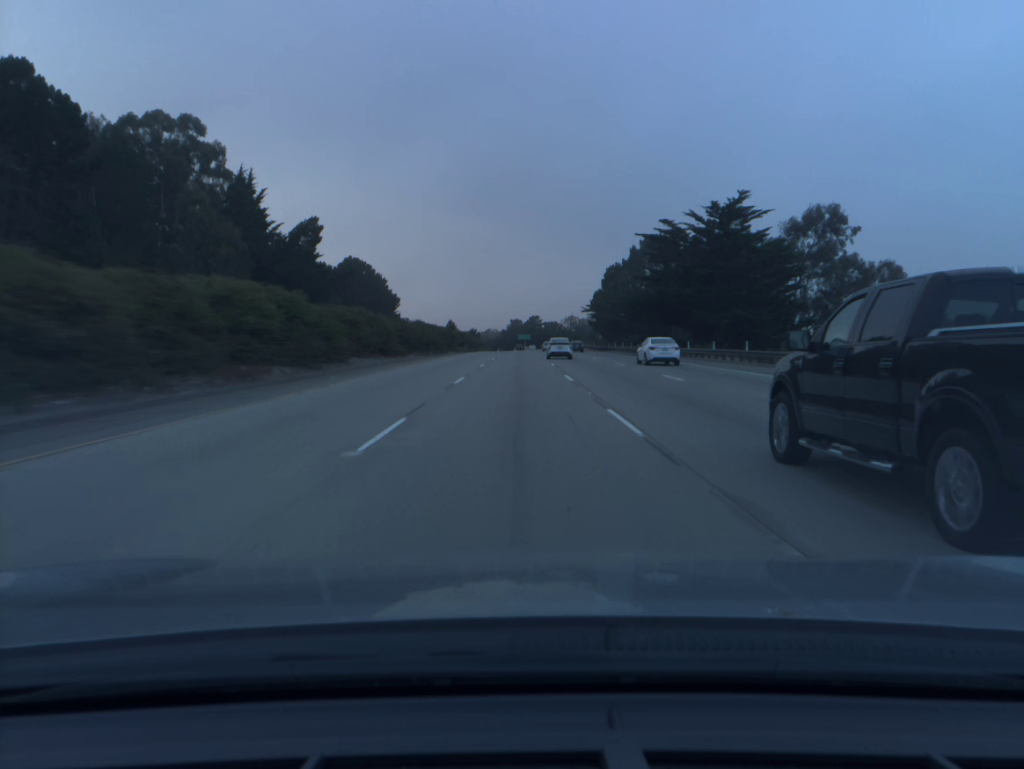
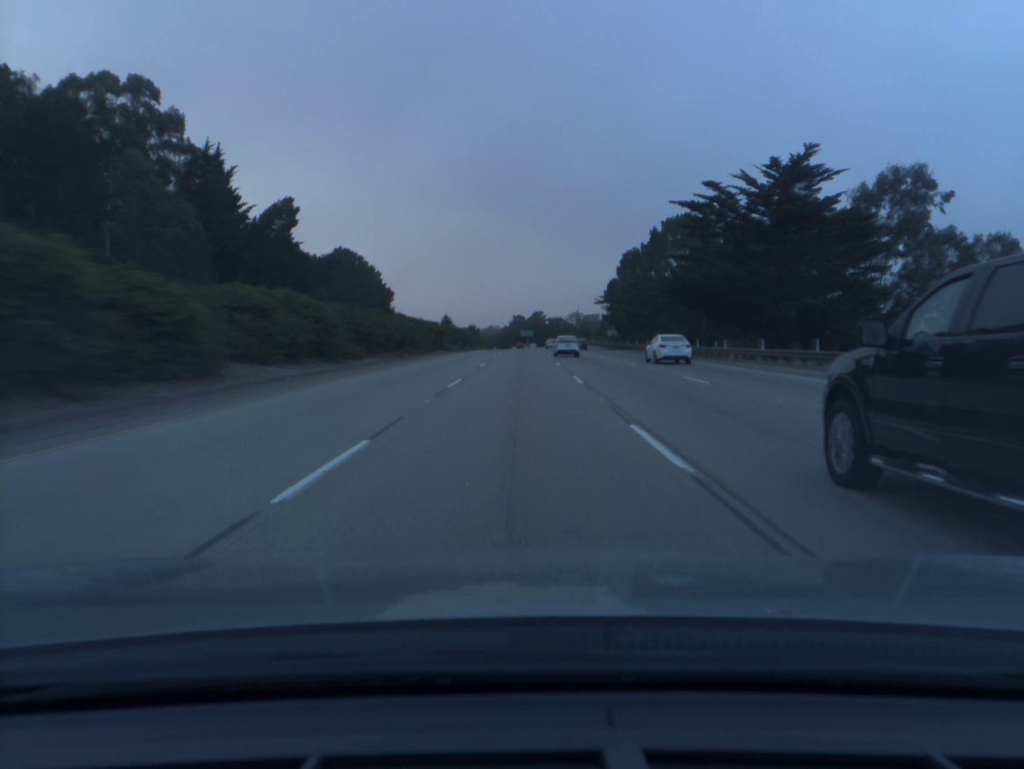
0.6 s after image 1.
(0.0, +17.7) m; 0°
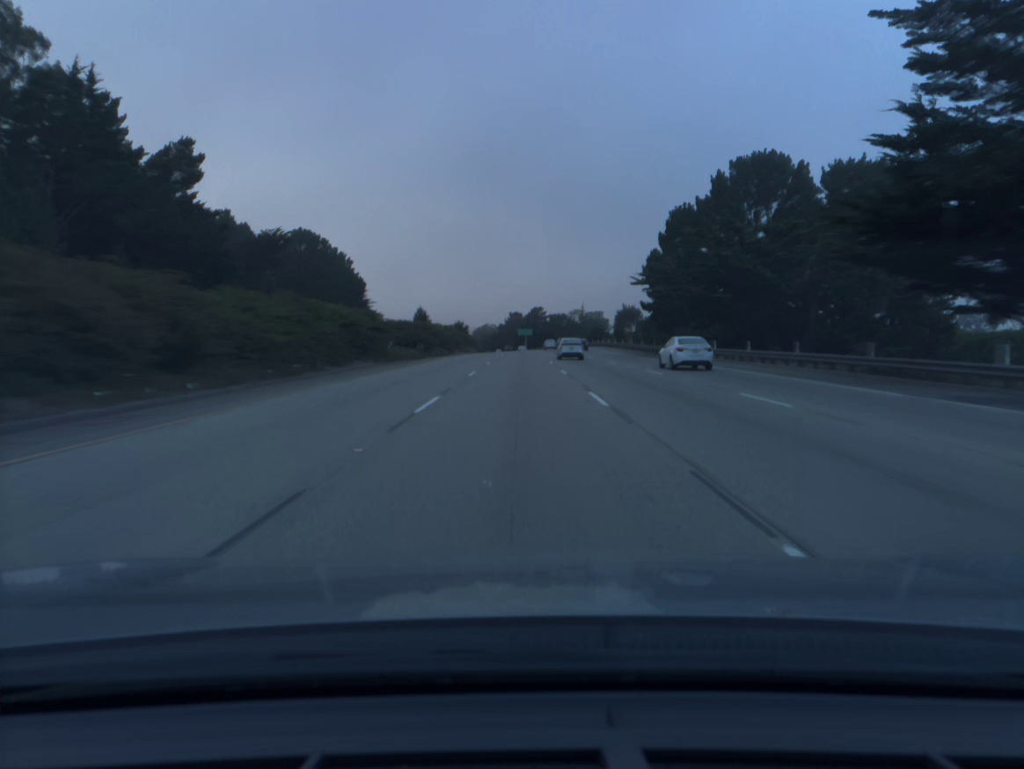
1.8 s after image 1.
(0.0, +35.9) m; 0°
